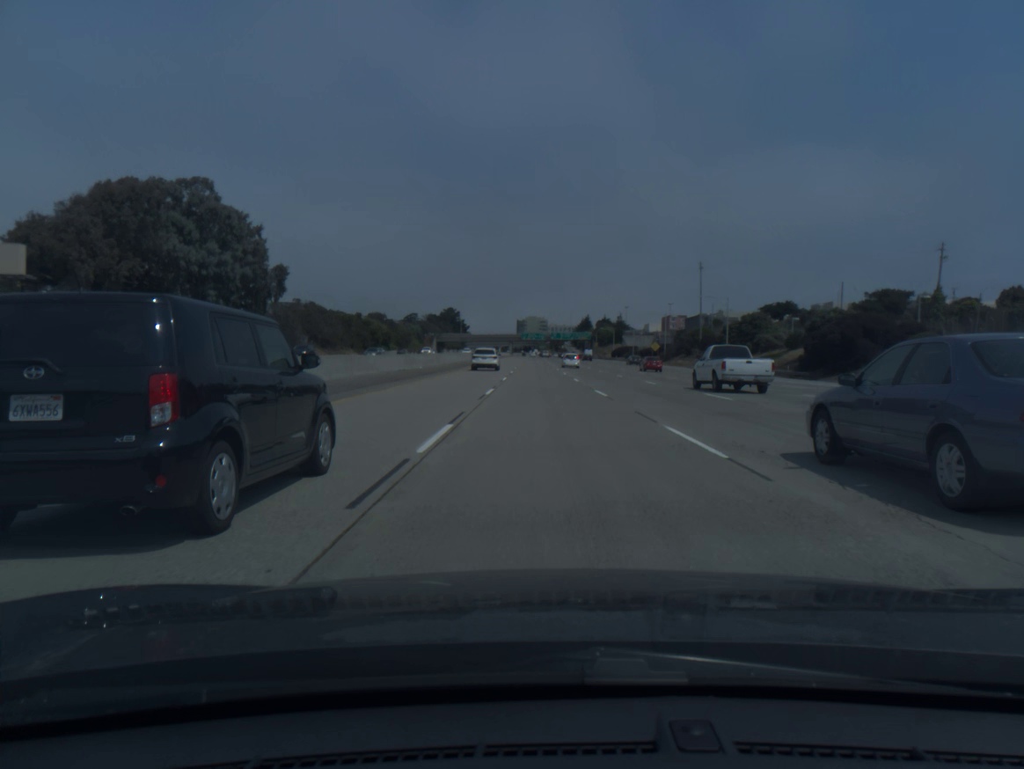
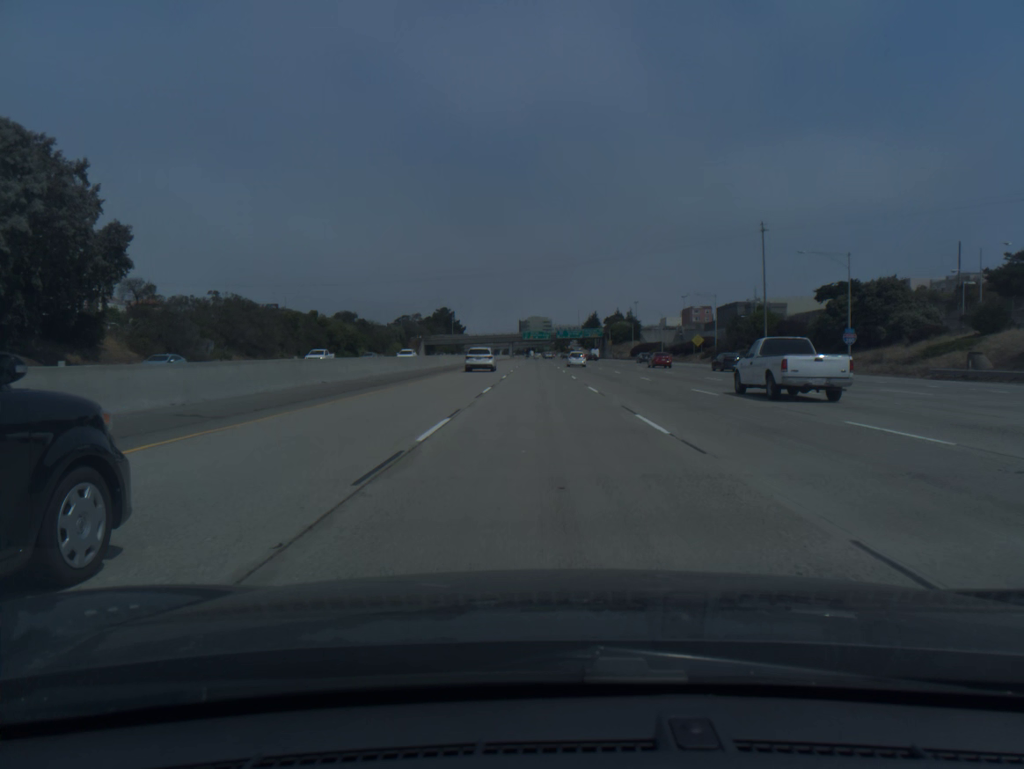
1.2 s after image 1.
(-0.2, +41.1) m; 0°
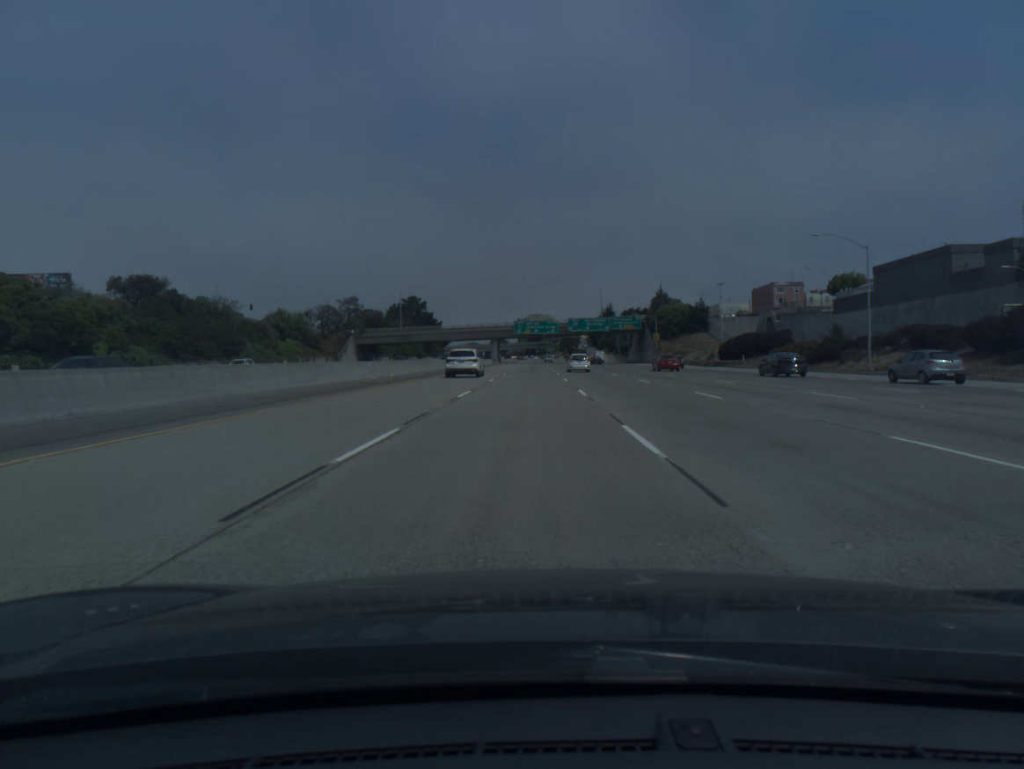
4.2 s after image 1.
(-0.2, +102.6) m; 0°
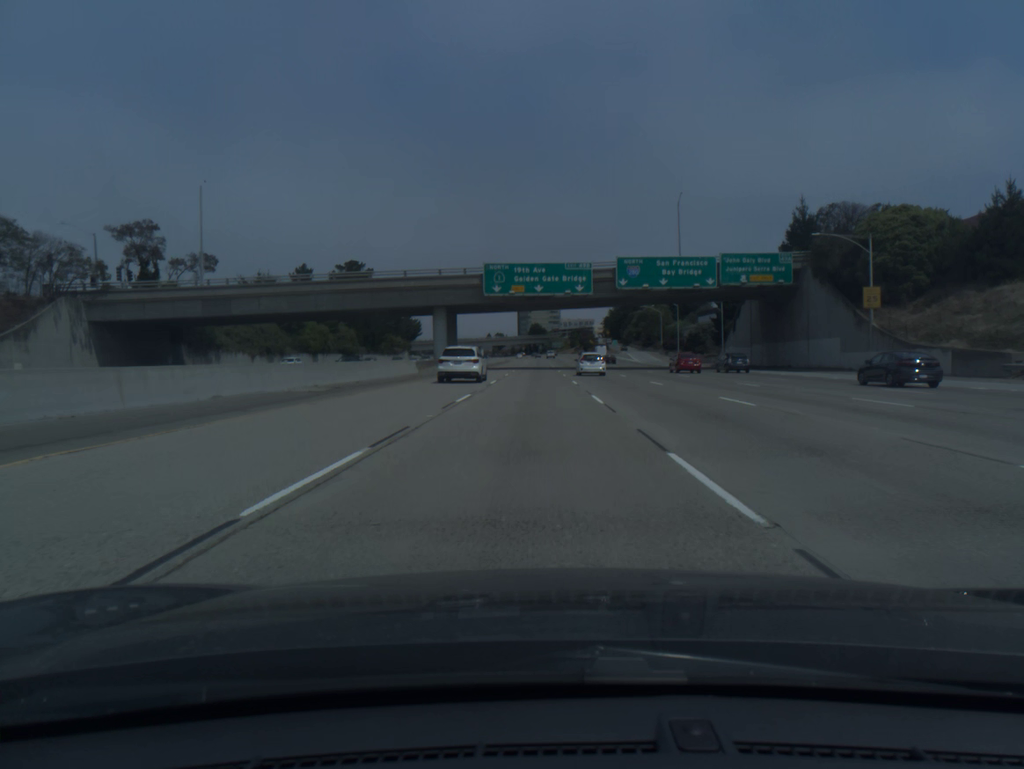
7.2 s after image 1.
(-0.5, +102.4) m; 0°
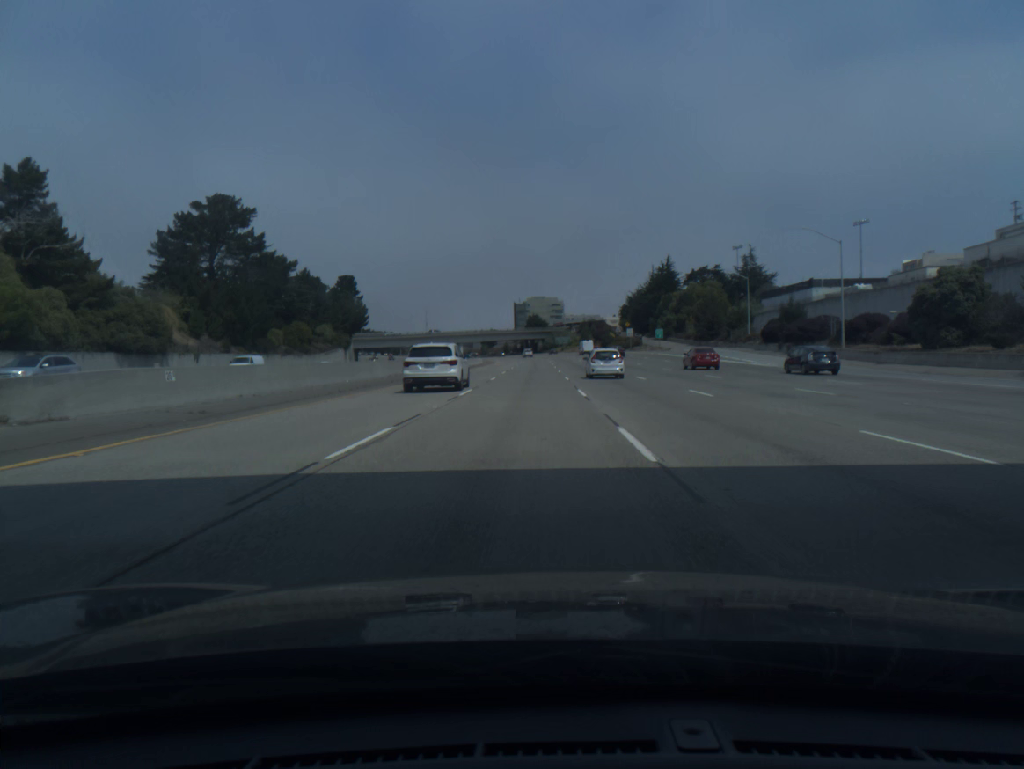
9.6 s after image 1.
(+0.3, +82.2) m; 0°
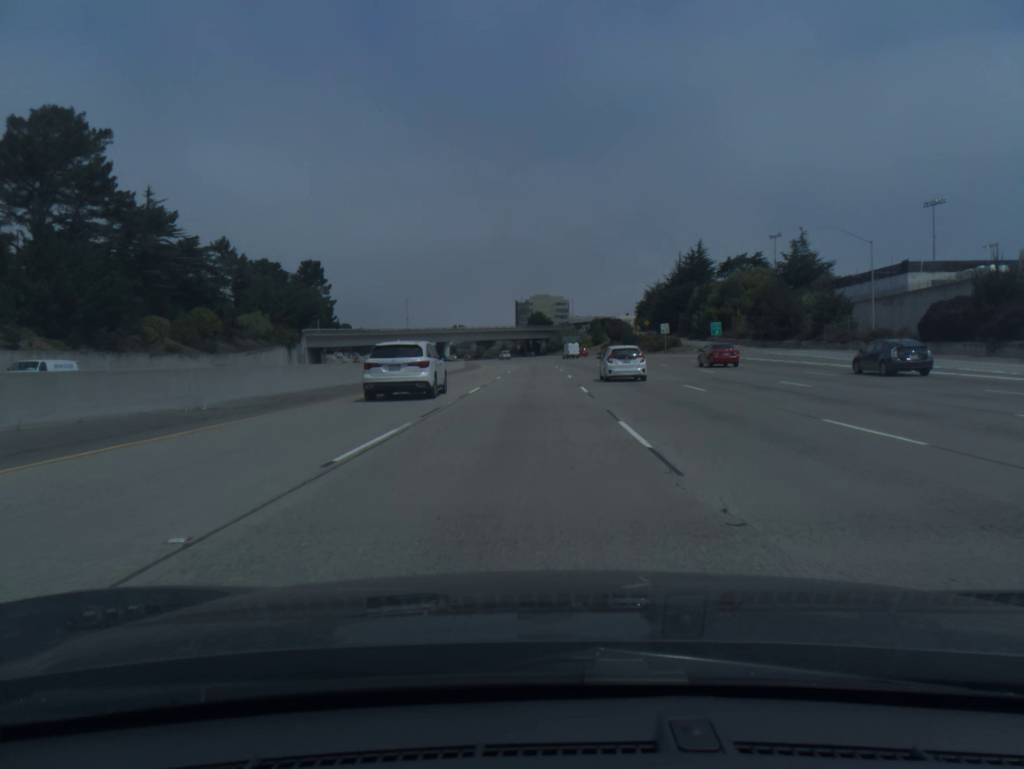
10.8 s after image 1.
(-0.1, +41.1) m; 0°
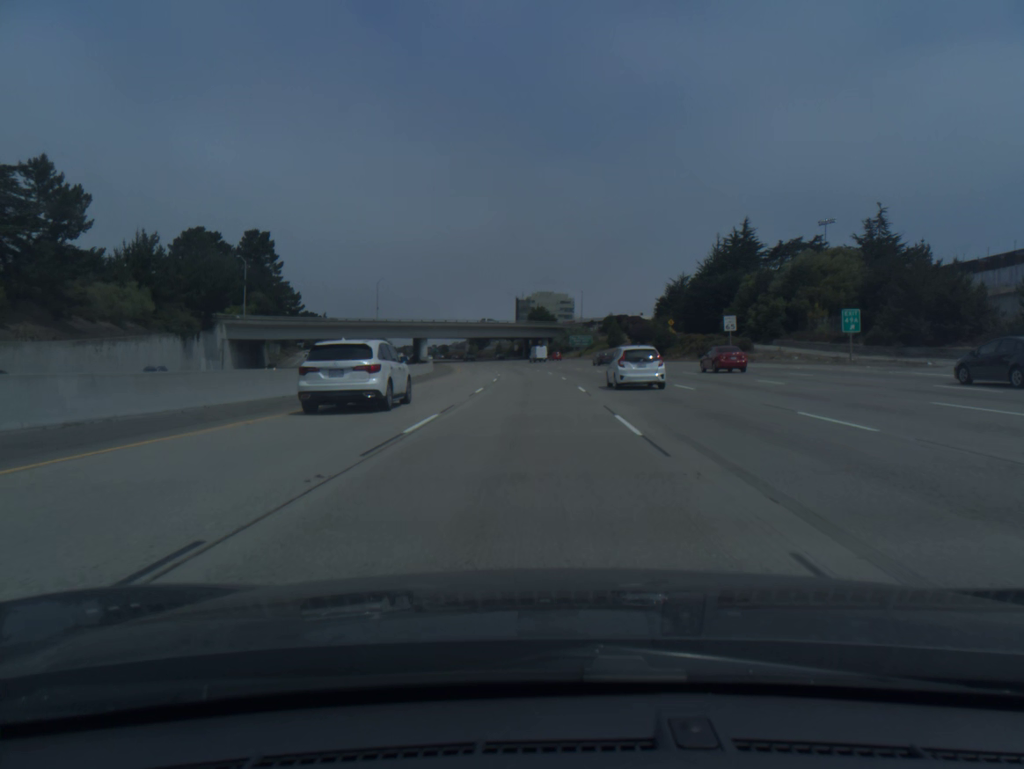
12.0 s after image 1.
(0.0, +41.0) m; 0°
